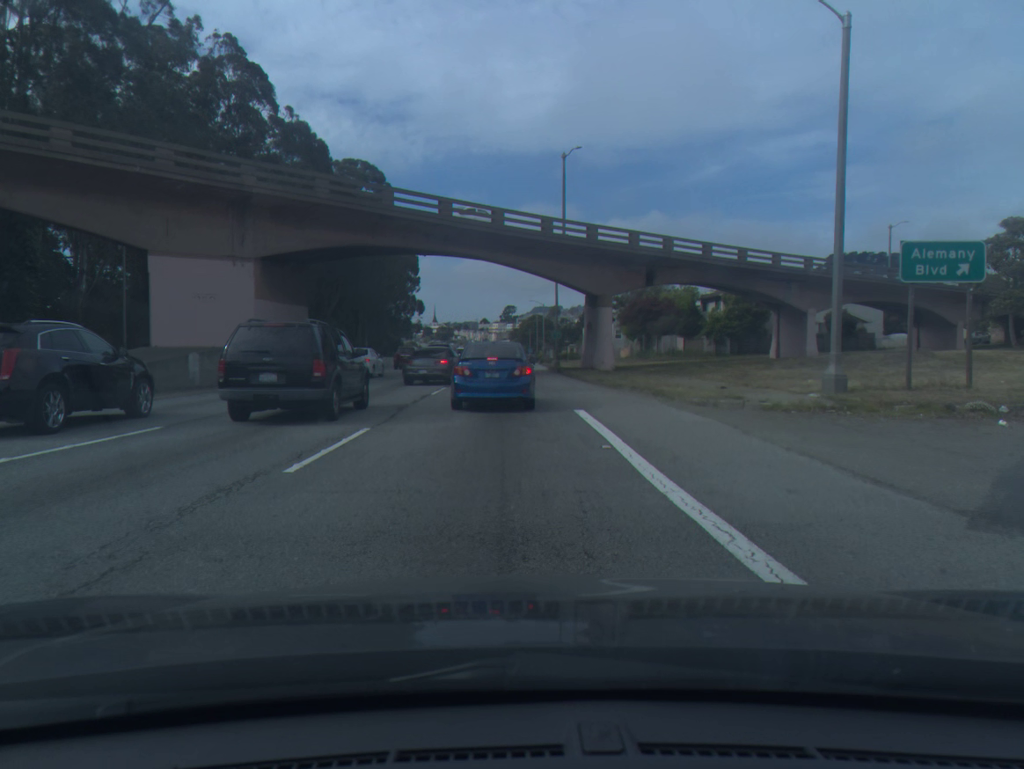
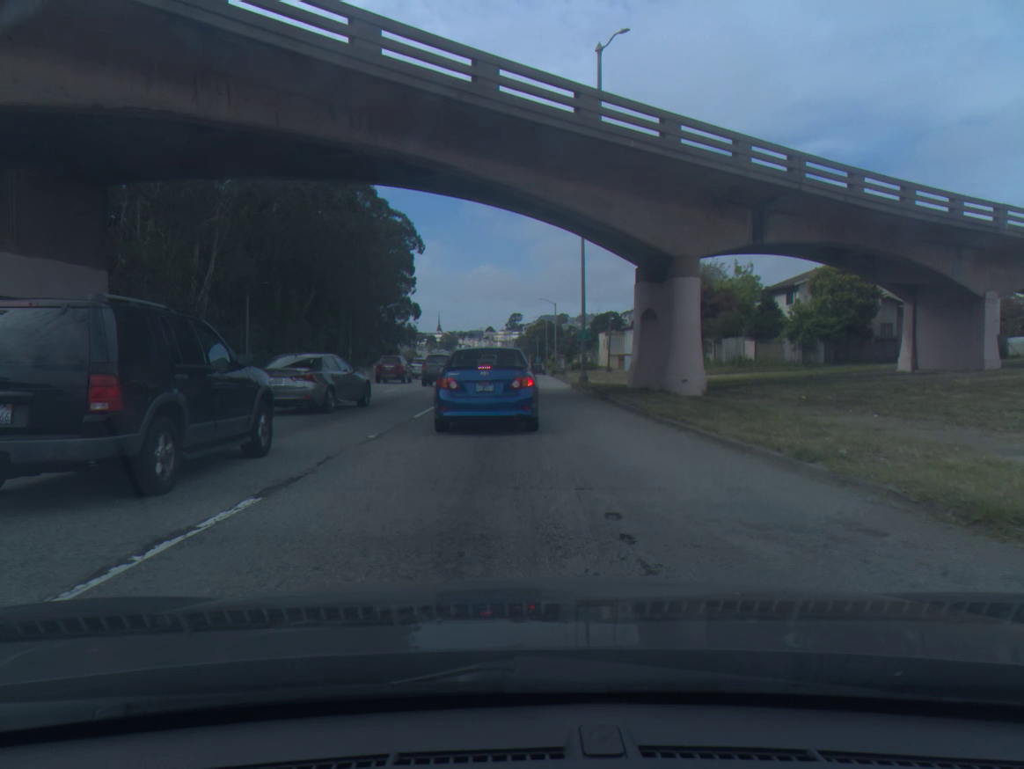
(0.0, +19.7) m; 0°
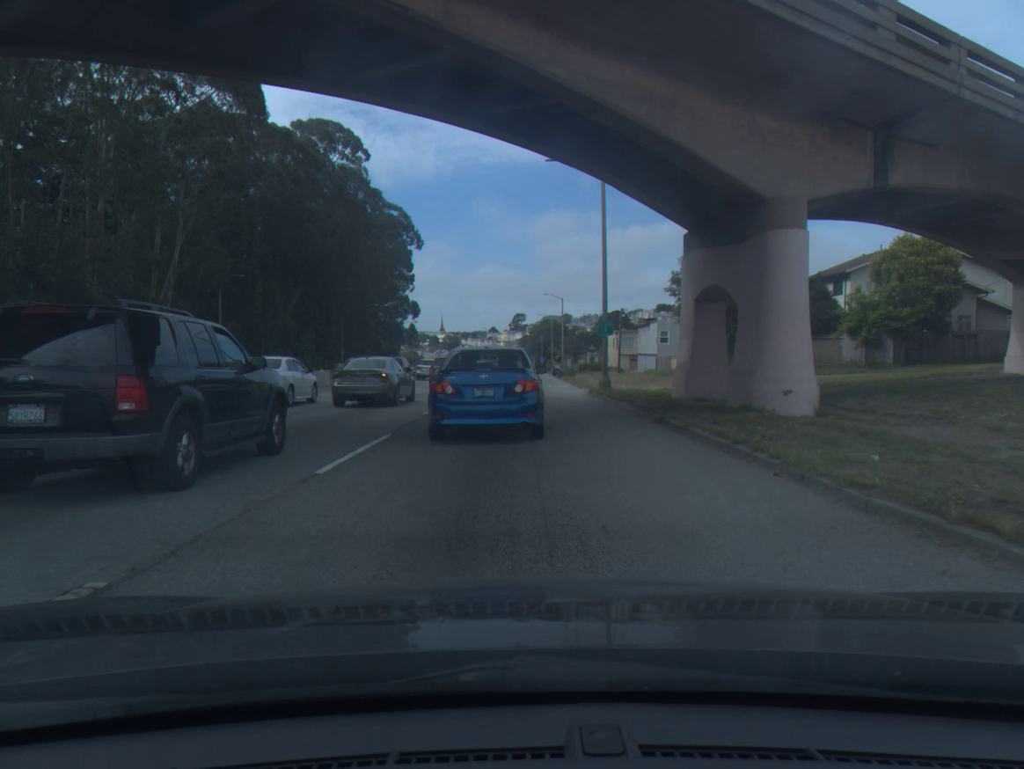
(0.0, +8.7) m; 0°
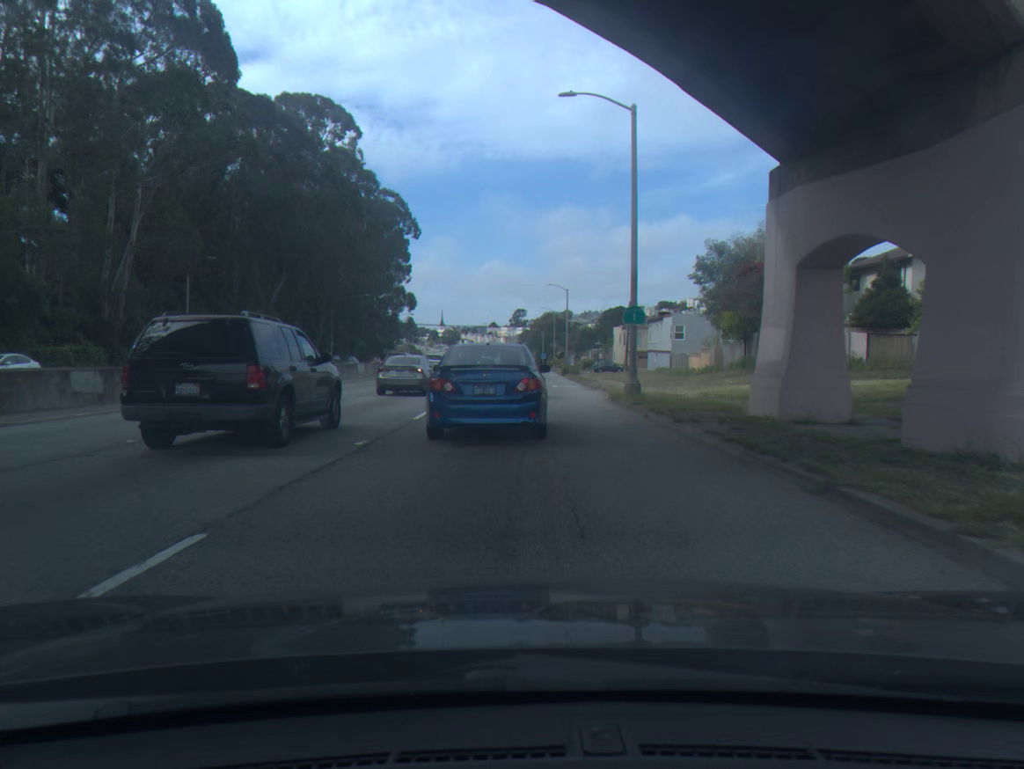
(0.0, +7.8) m; 0°
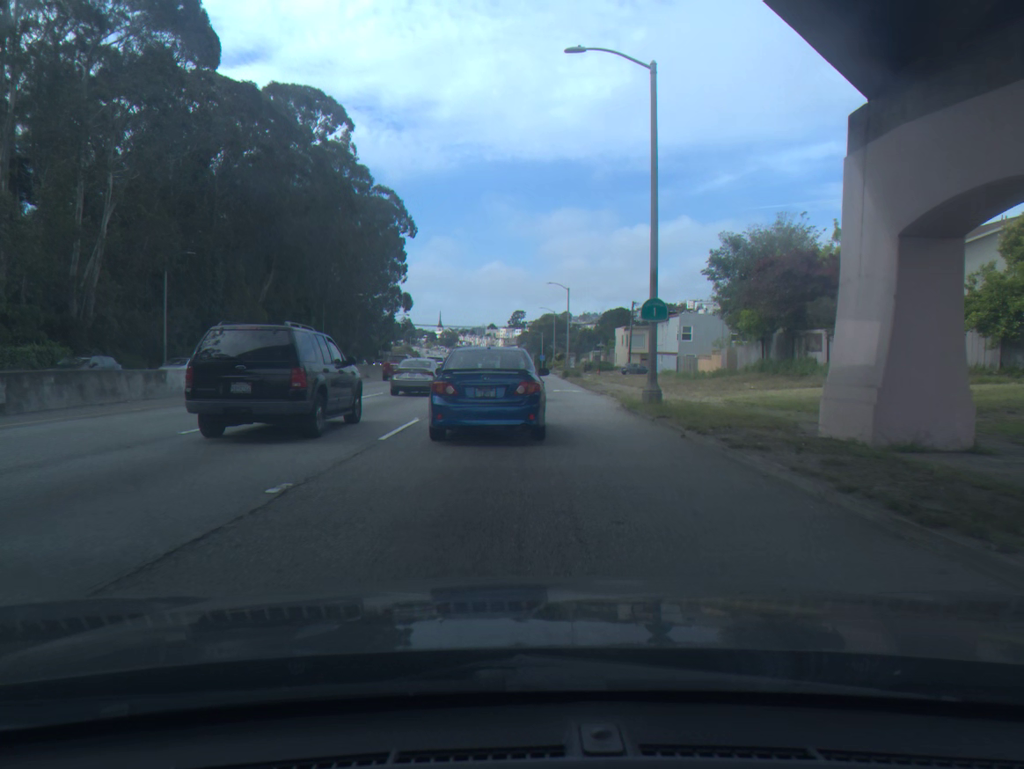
(0.0, +3.7) m; 0°
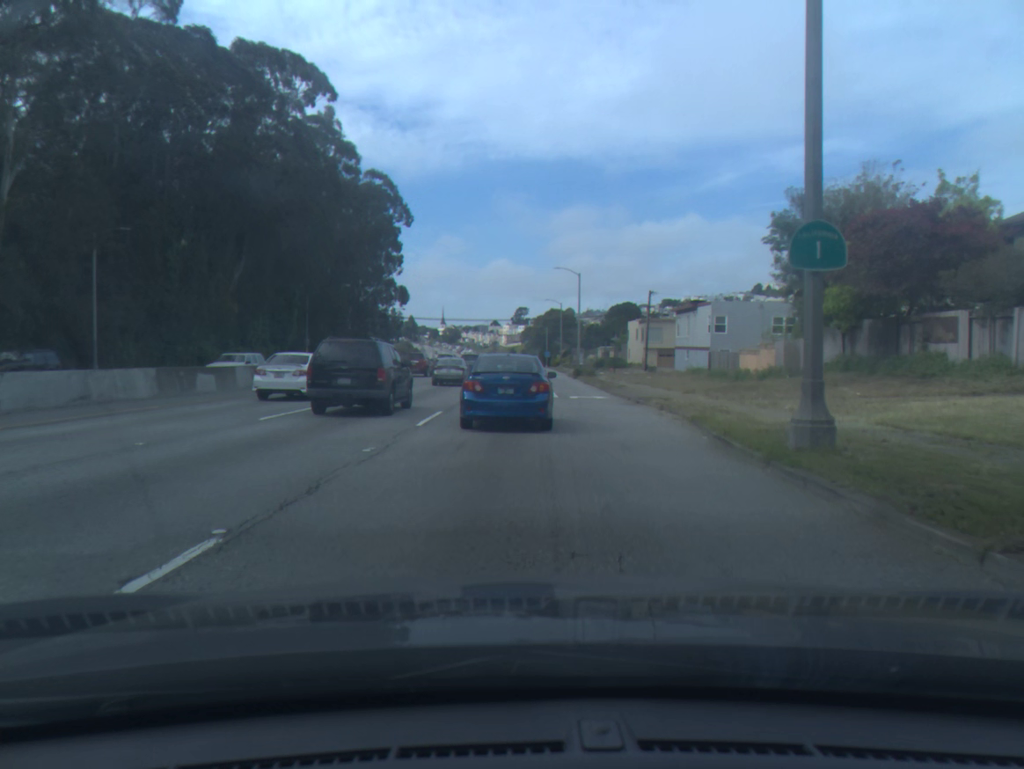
(-0.1, +10.7) m; -1°
